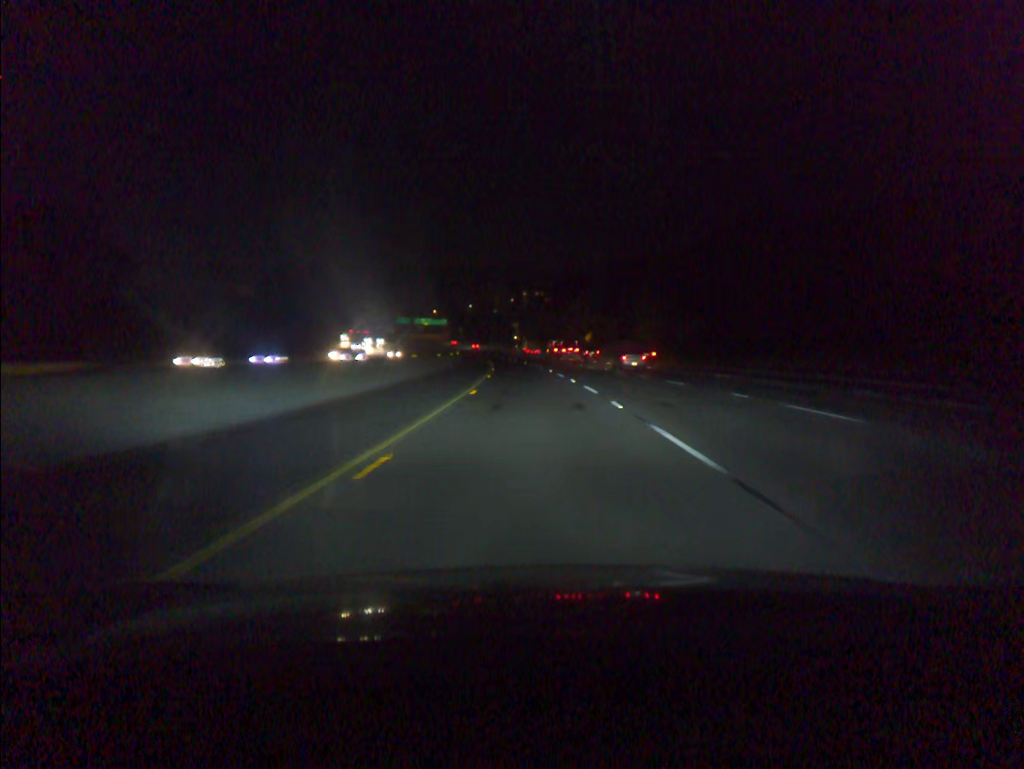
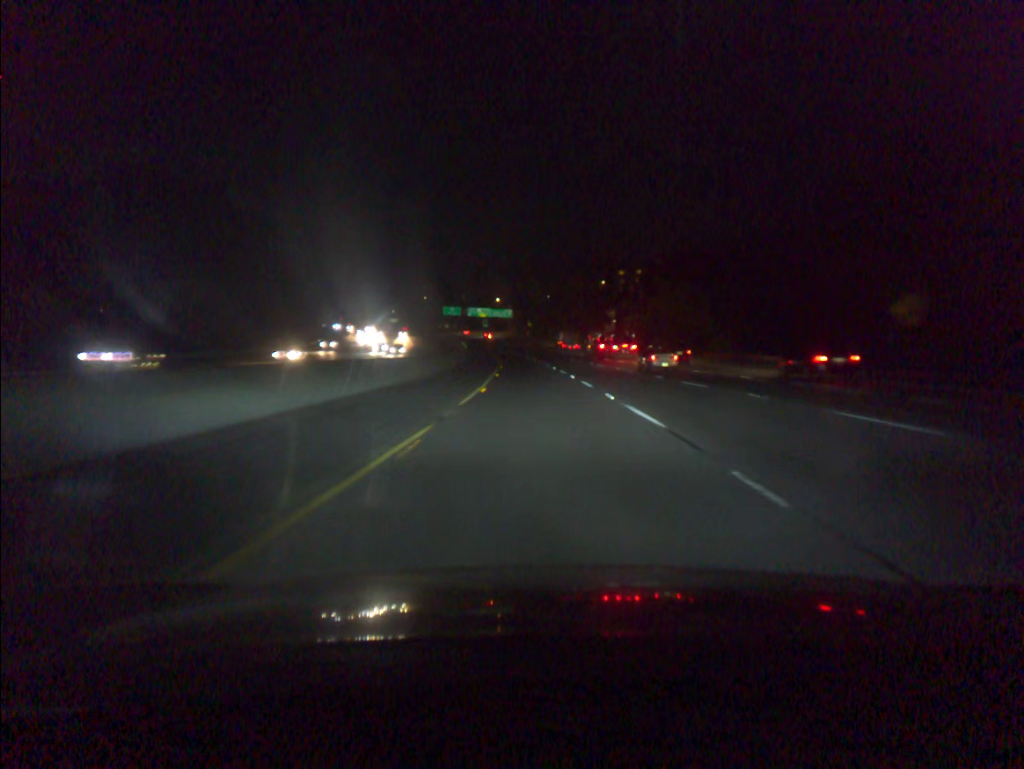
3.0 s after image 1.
(-5.6, +100.8) m; -6°
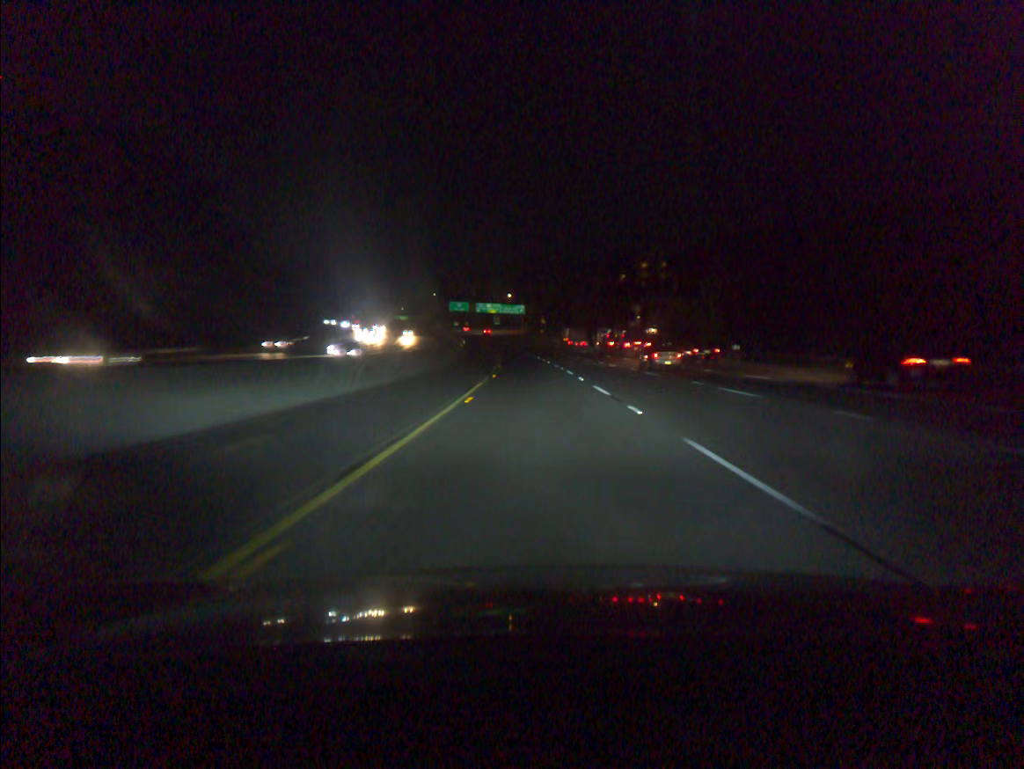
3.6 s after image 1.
(-0.2, +20.2) m; -1°
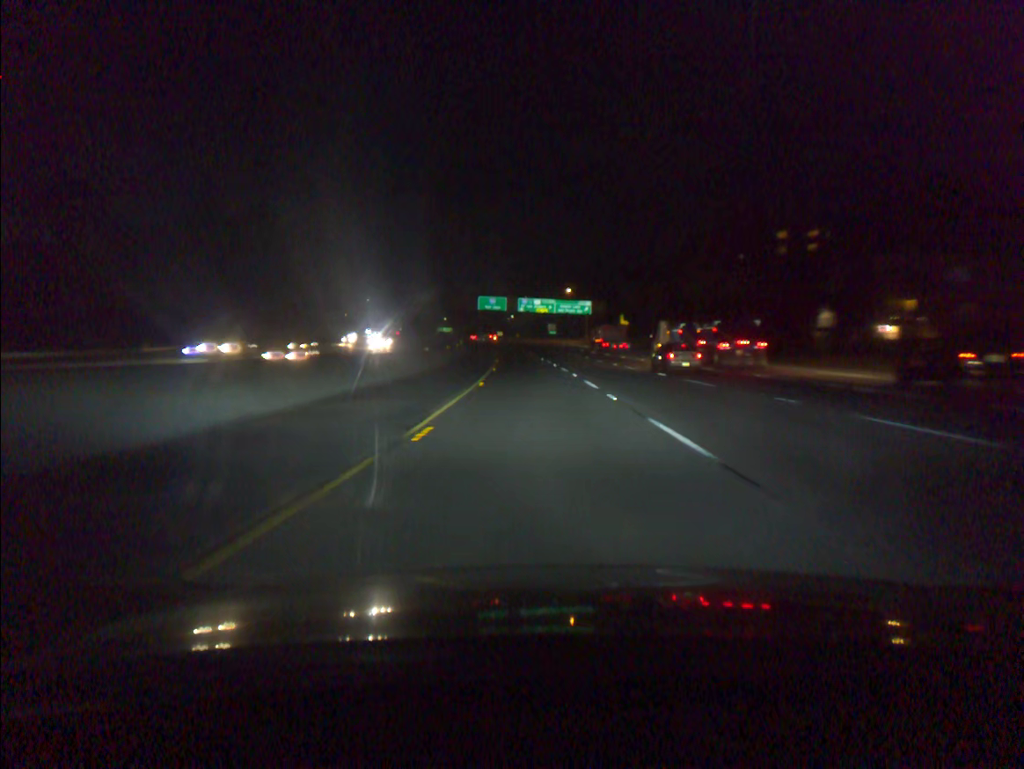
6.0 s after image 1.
(-3.0, +80.5) m; -4°
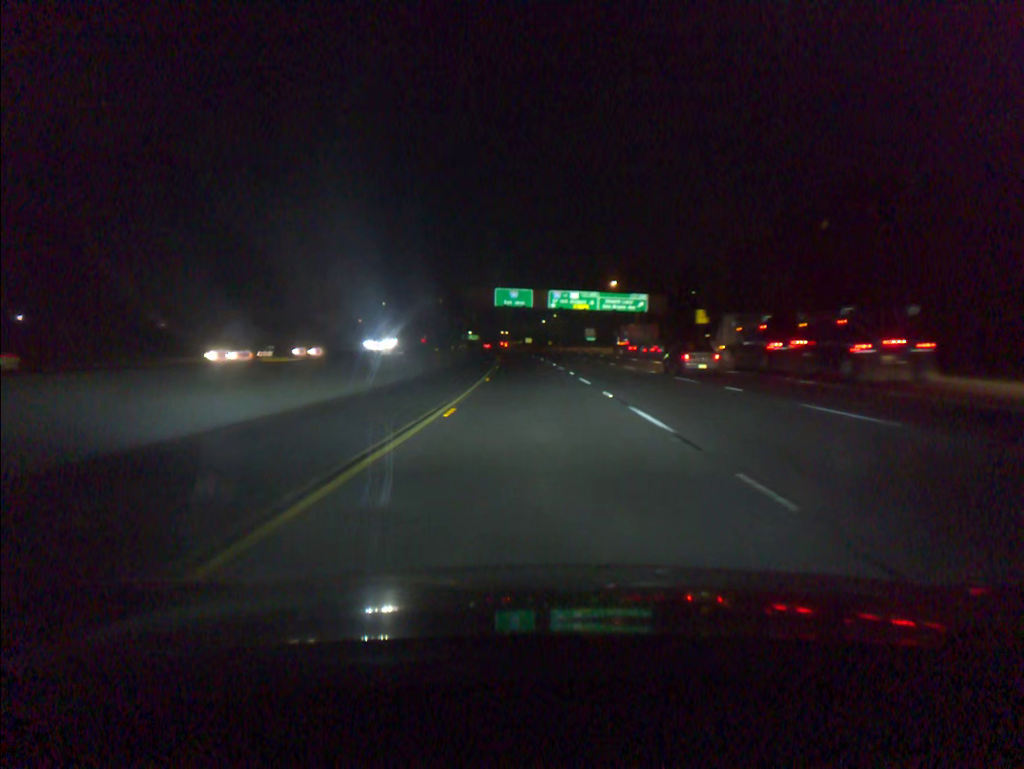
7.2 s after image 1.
(-0.8, +40.1) m; -2°
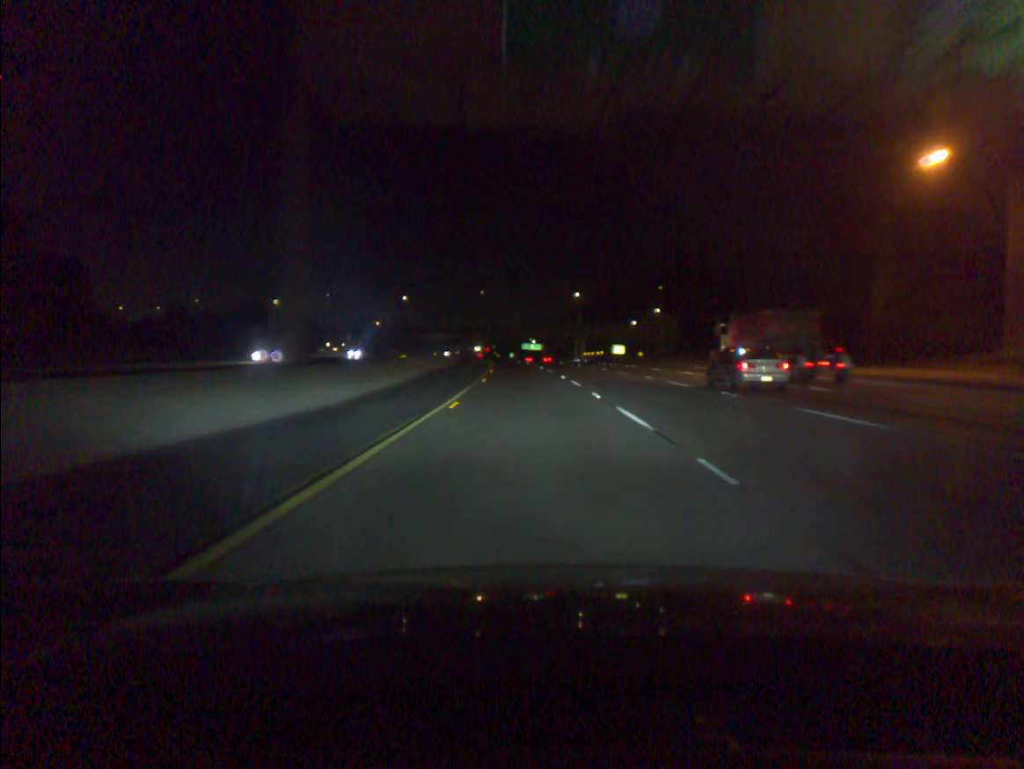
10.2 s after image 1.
(-4.7, +99.5) m; -5°
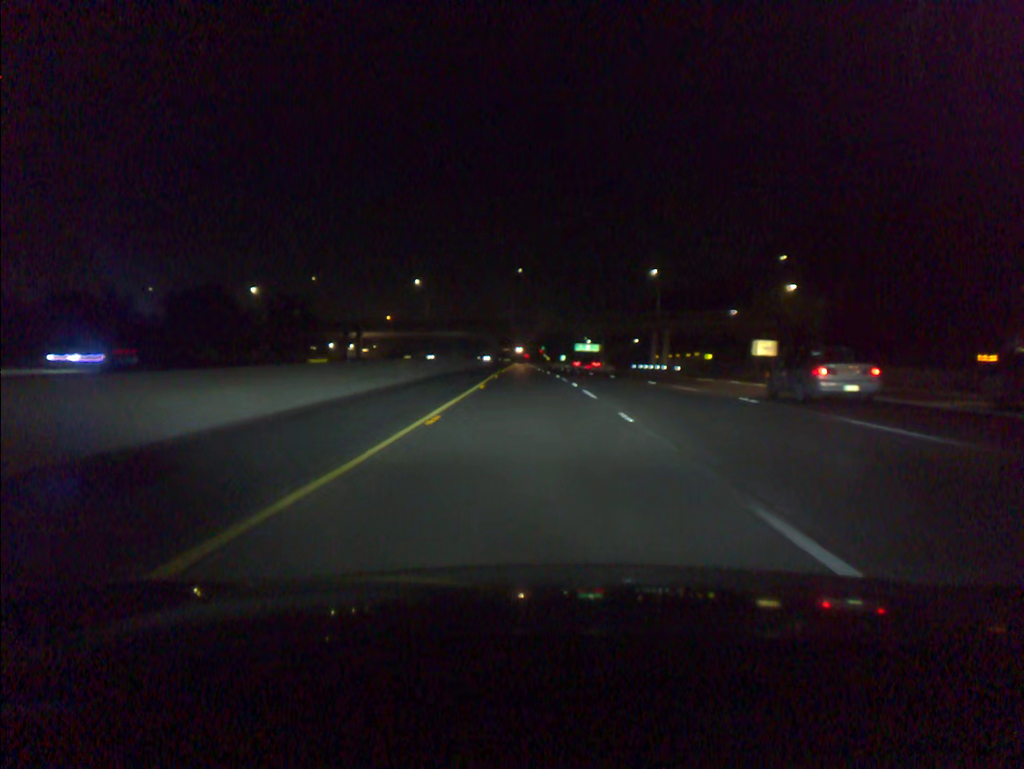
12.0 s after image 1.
(-1.9, +59.8) m; -4°
